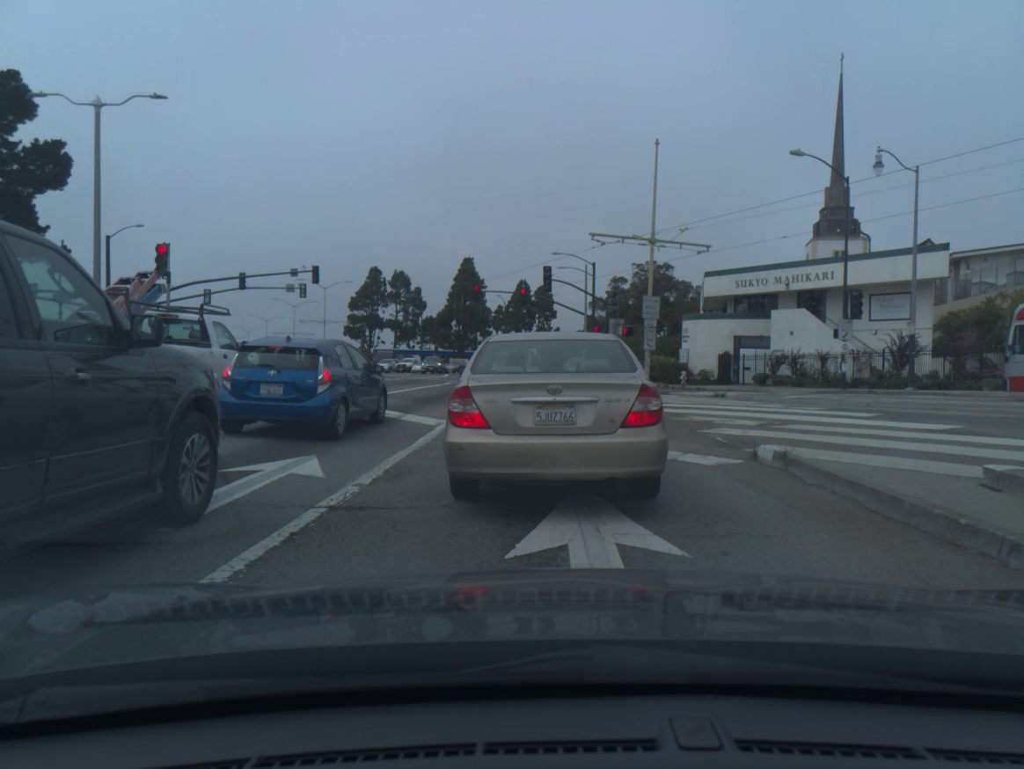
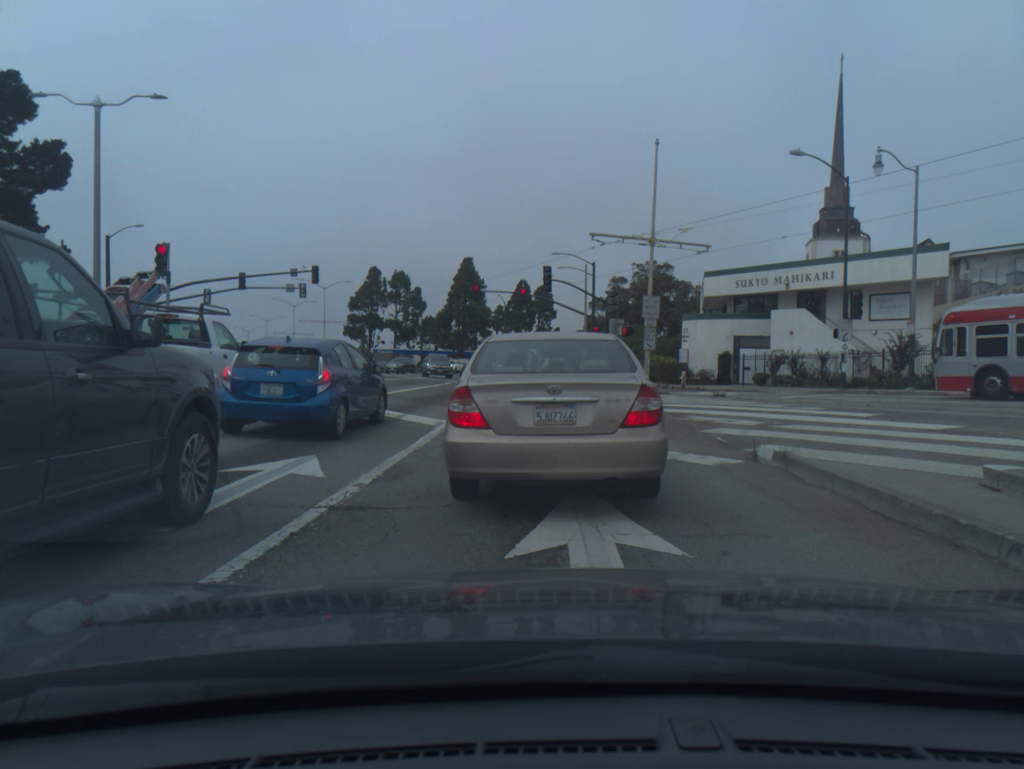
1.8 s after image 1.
(0.0, 0.0) m; 0°
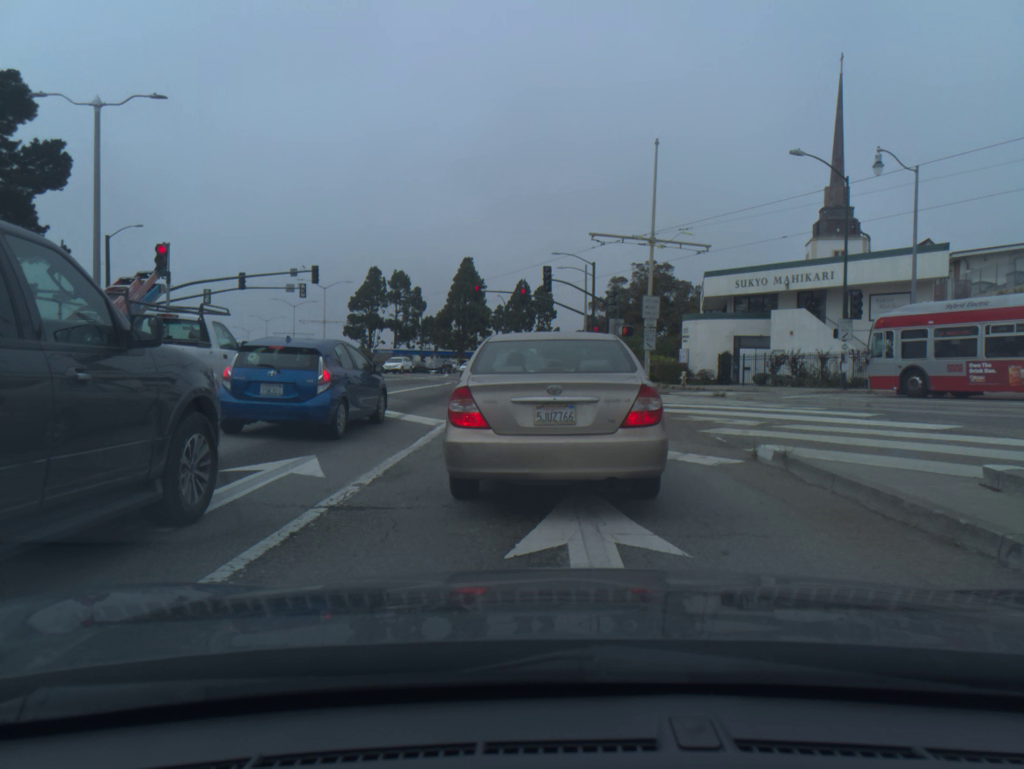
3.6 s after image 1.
(0.0, 0.0) m; 0°
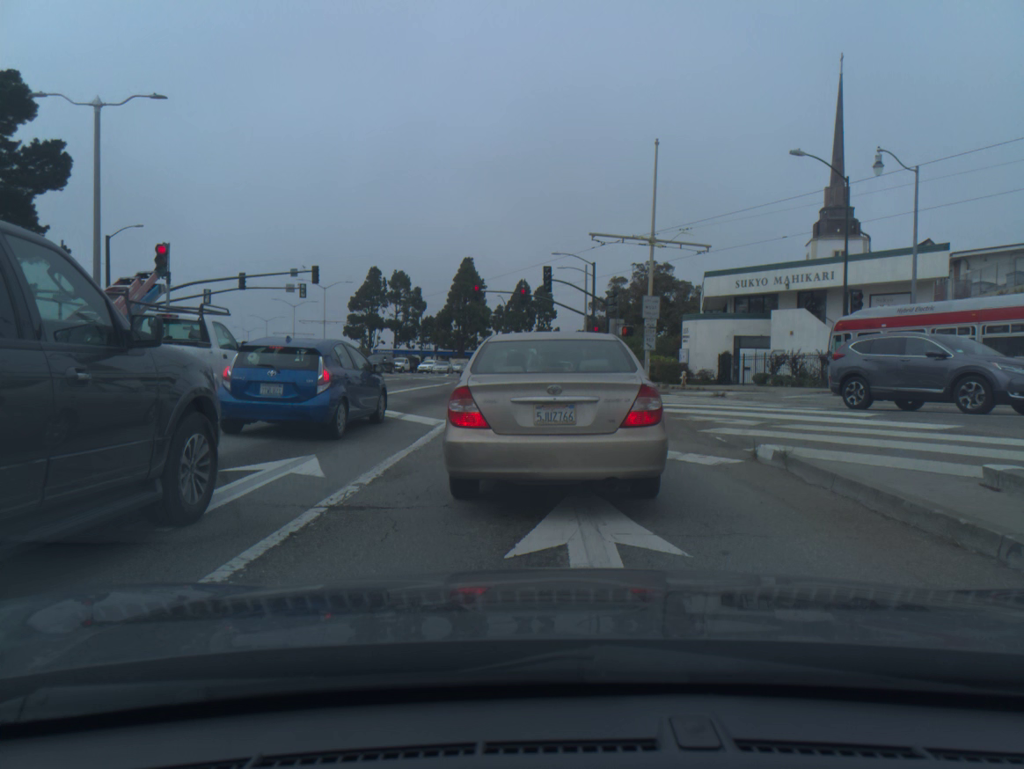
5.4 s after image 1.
(0.0, 0.0) m; 0°
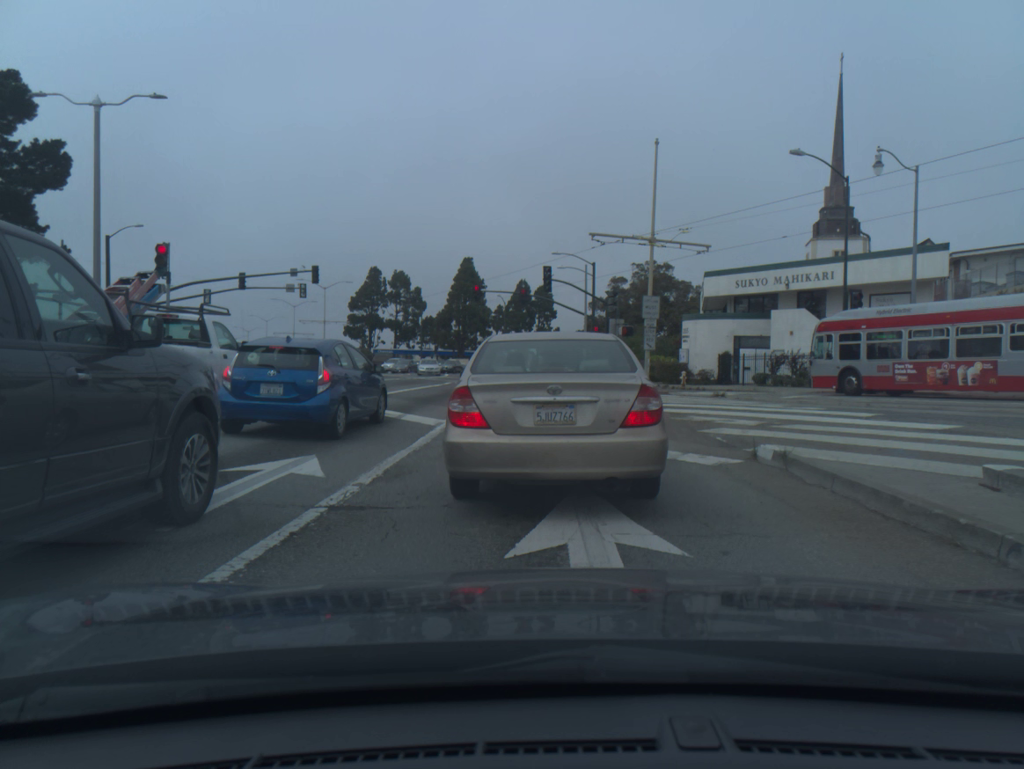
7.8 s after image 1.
(0.0, 0.0) m; 0°
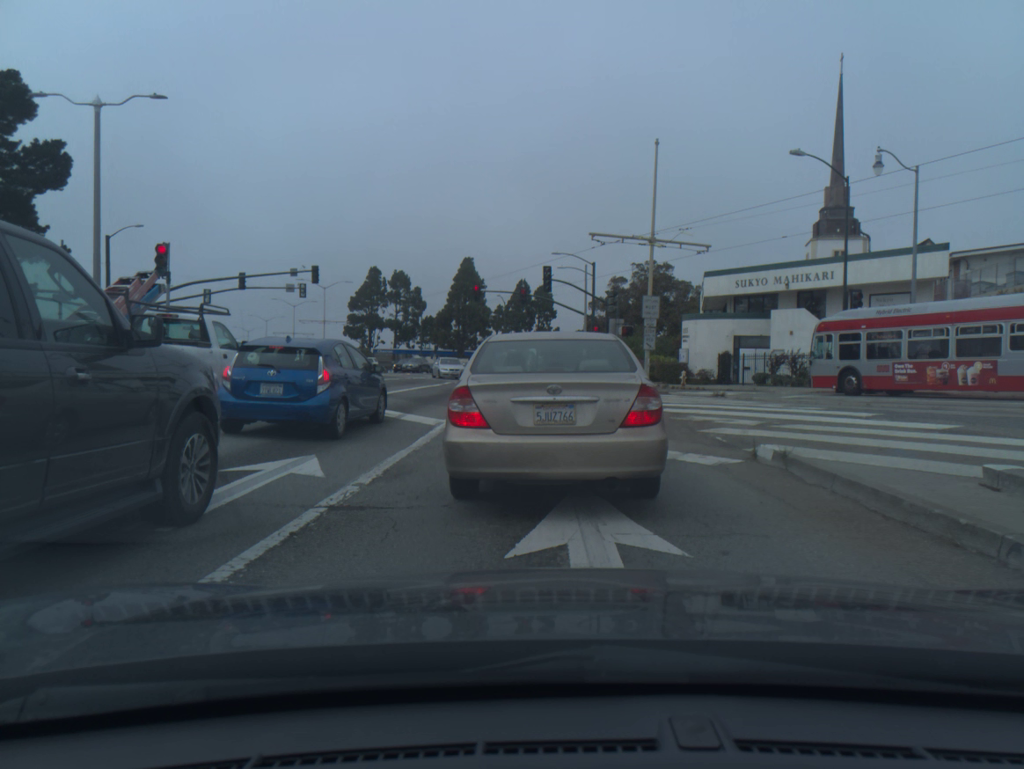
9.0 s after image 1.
(0.0, 0.0) m; 0°
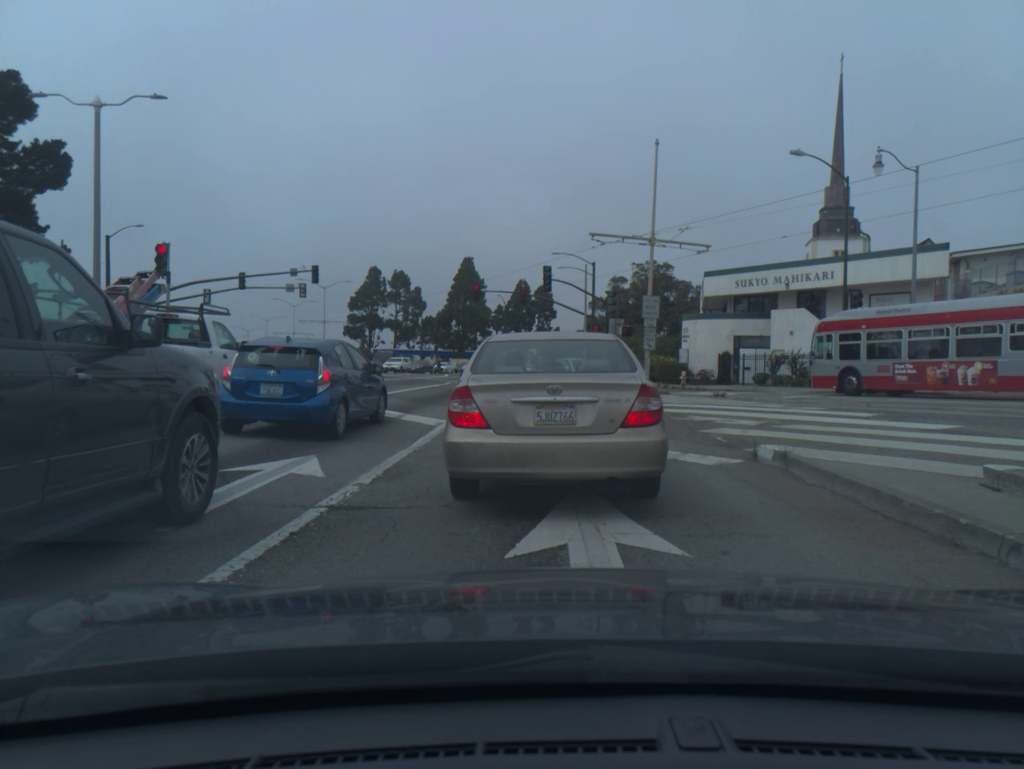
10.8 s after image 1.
(0.0, 0.0) m; 0°
